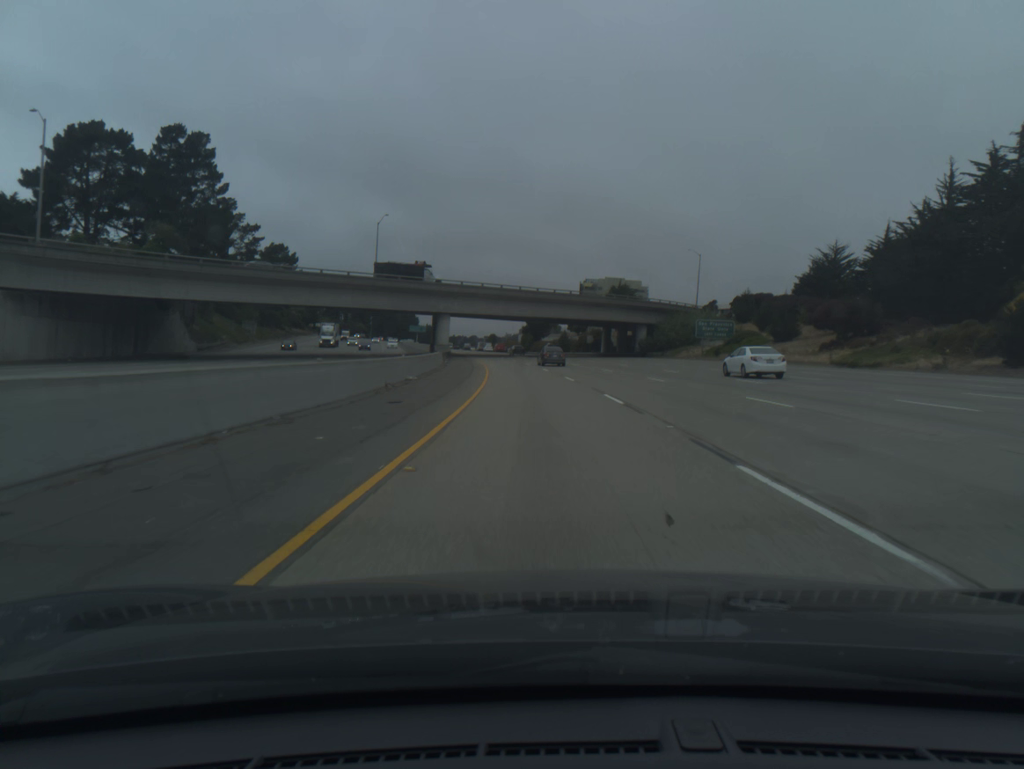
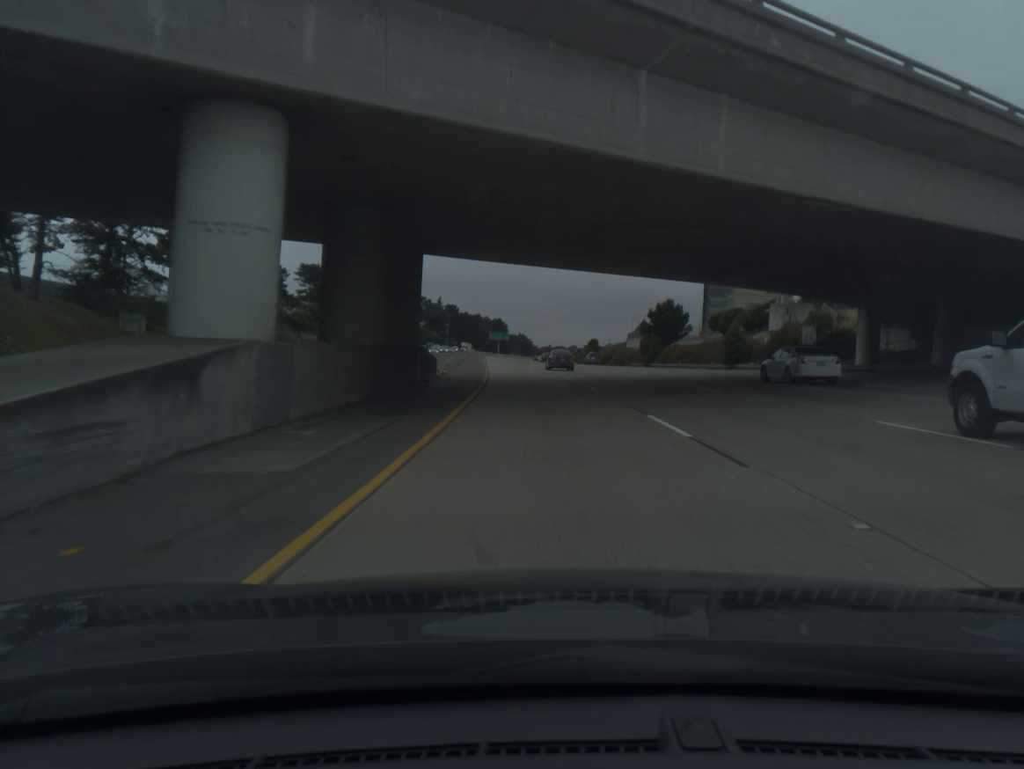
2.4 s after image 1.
(-5.1, +78.0) m; -7°
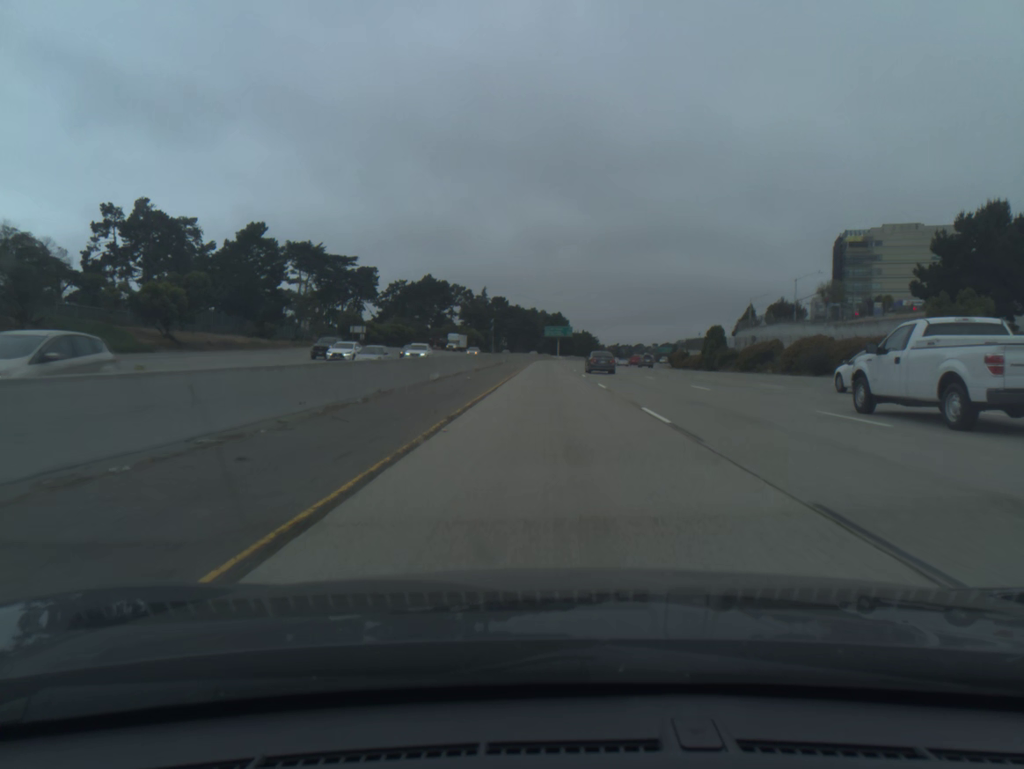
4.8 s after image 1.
(-4.0, +78.4) m; -5°
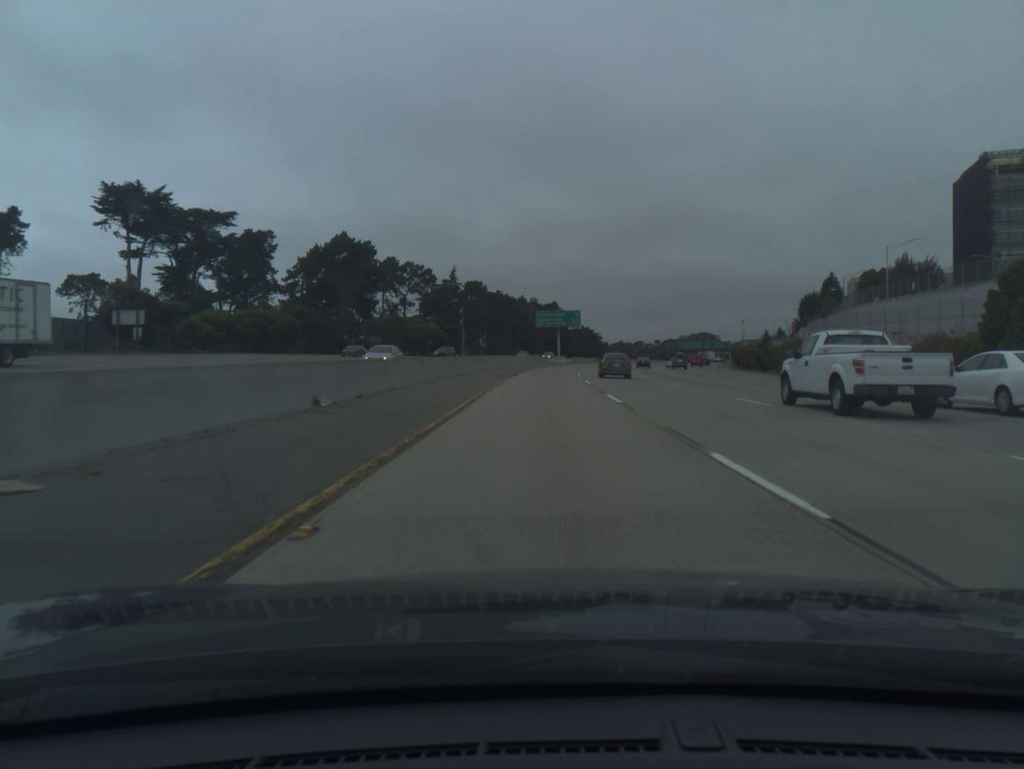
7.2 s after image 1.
(+0.2, +78.7) m; 0°
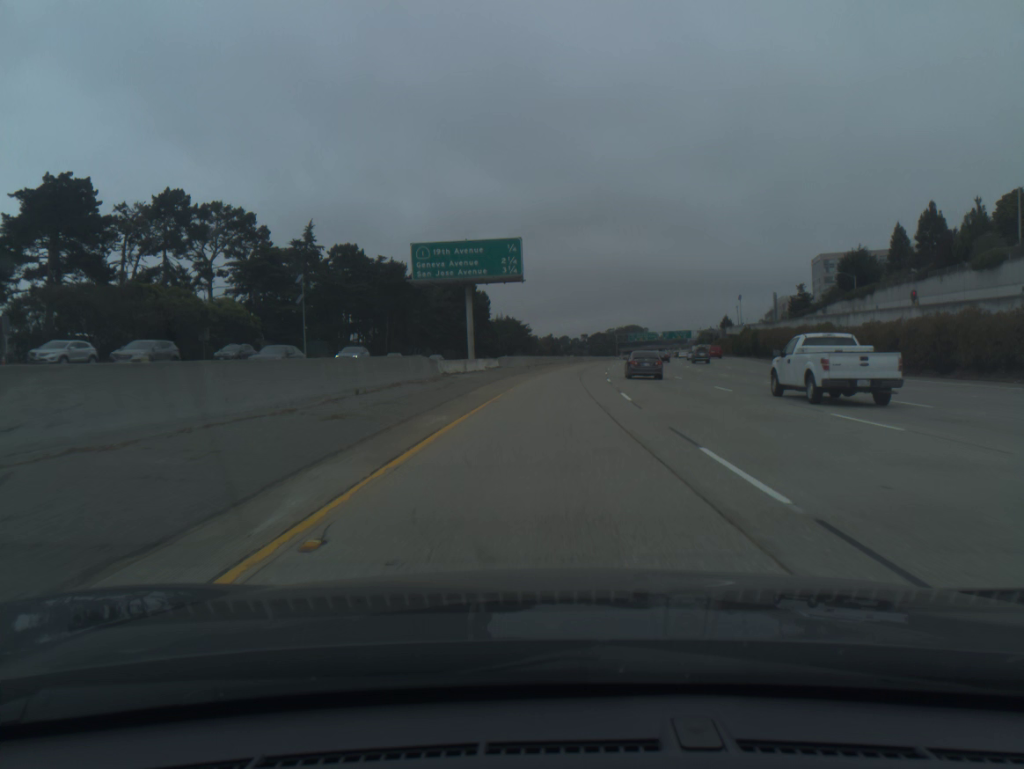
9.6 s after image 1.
(+2.1, +78.7) m; +5°
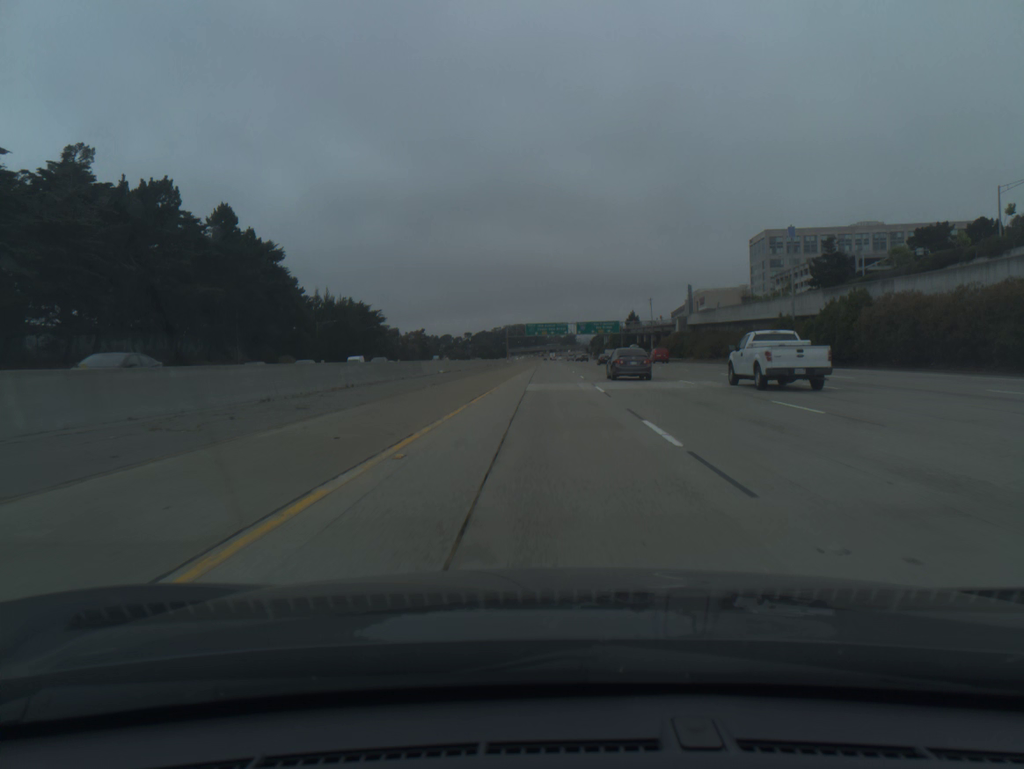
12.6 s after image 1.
(+8.1, +98.2) m; +8°
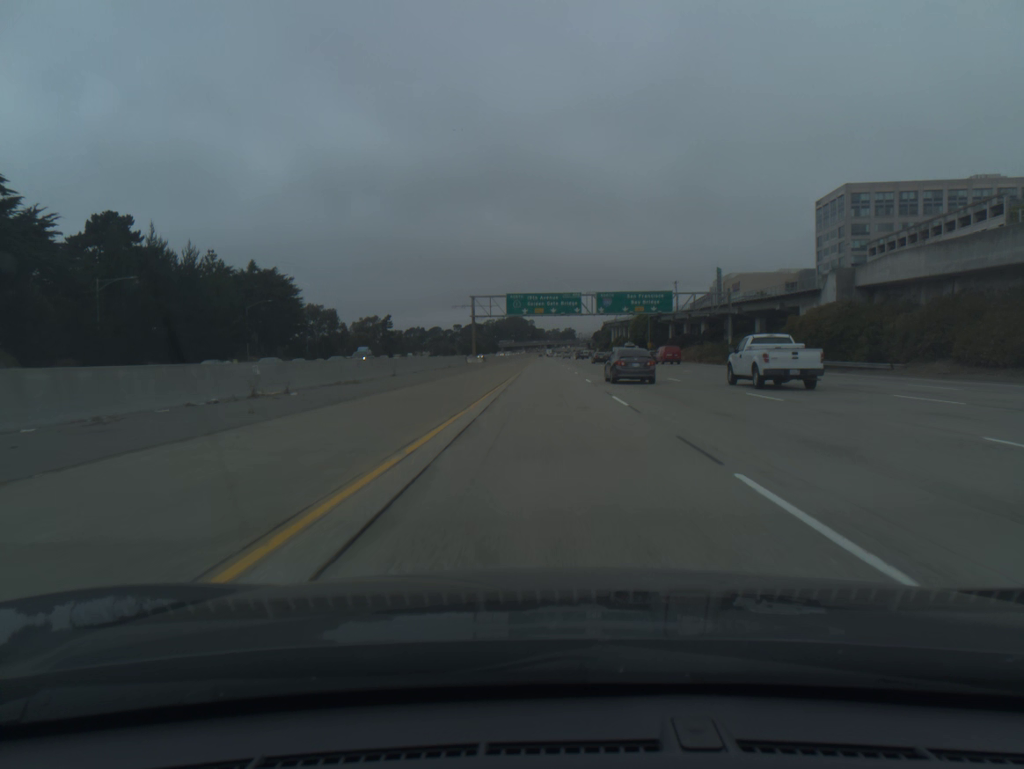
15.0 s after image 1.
(+0.8, +79.0) m; 0°
